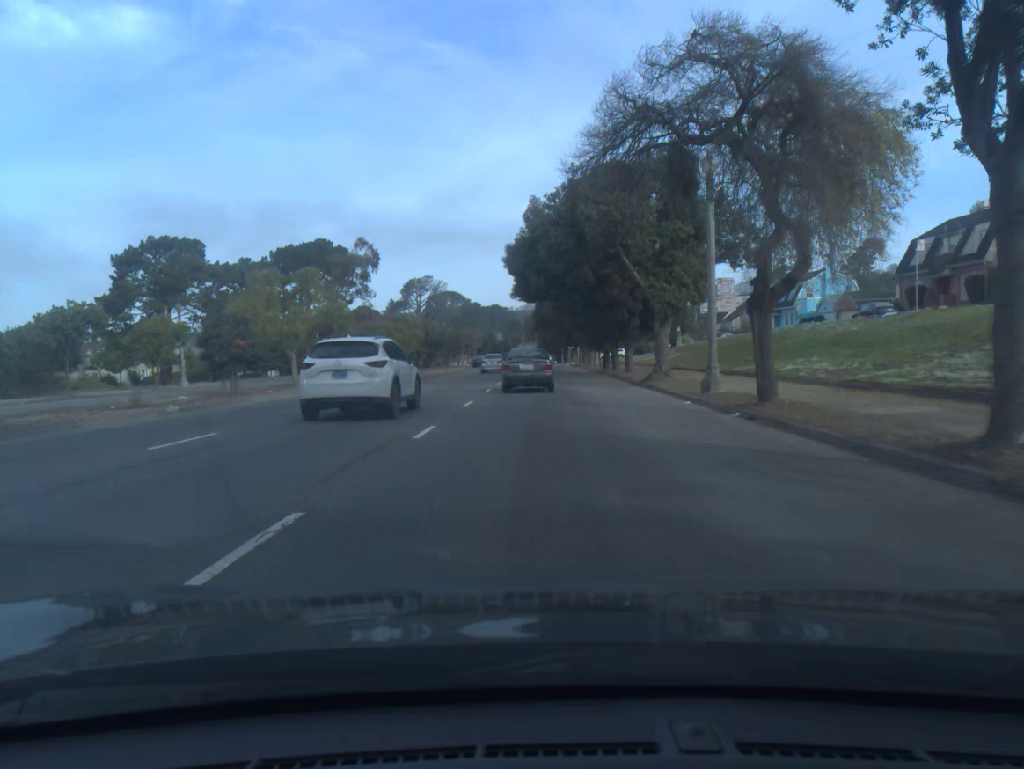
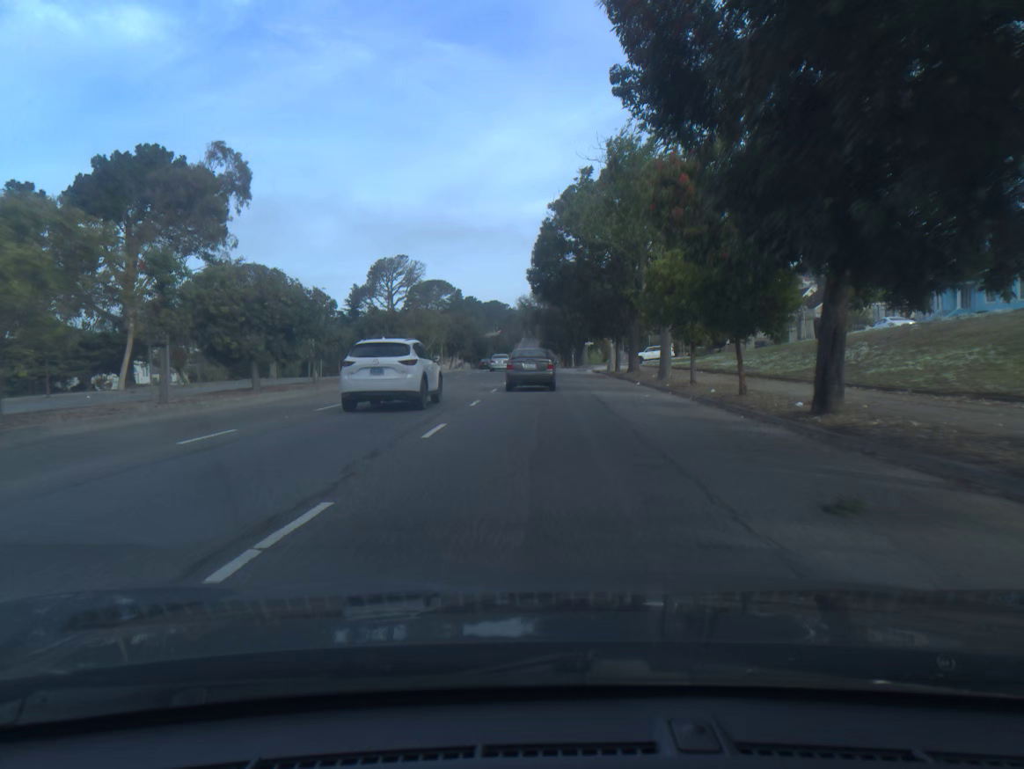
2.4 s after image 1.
(0.0, +43.2) m; 0°
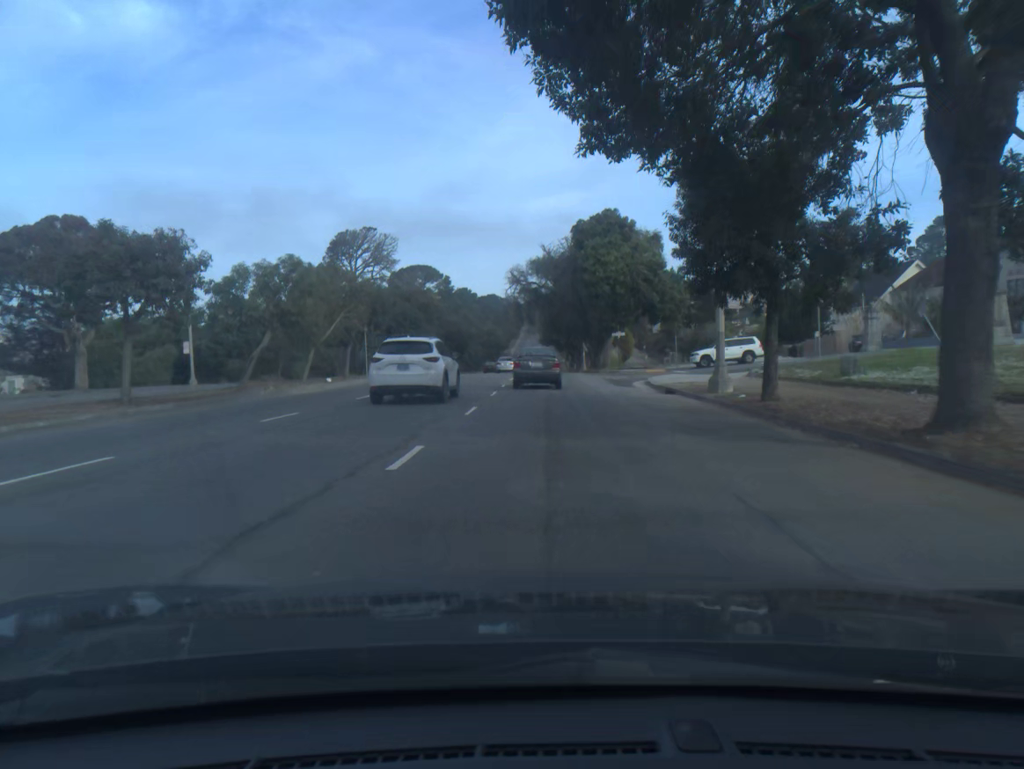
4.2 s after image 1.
(0.0, +33.3) m; 0°
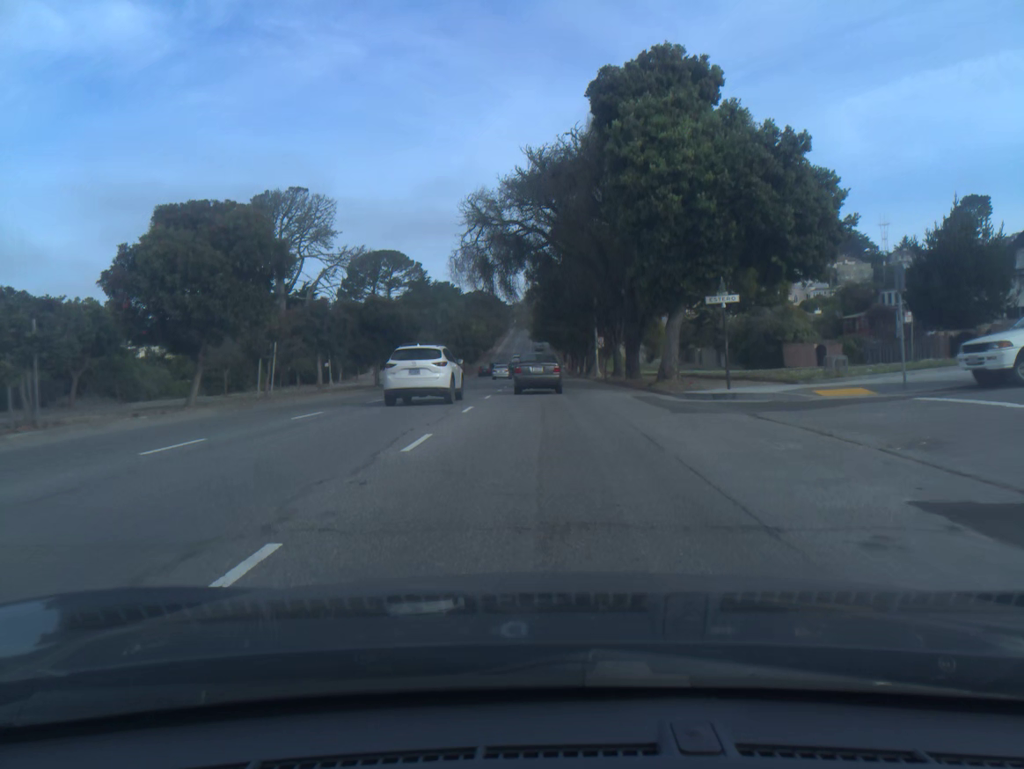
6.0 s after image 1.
(+0.2, +33.9) m; +1°
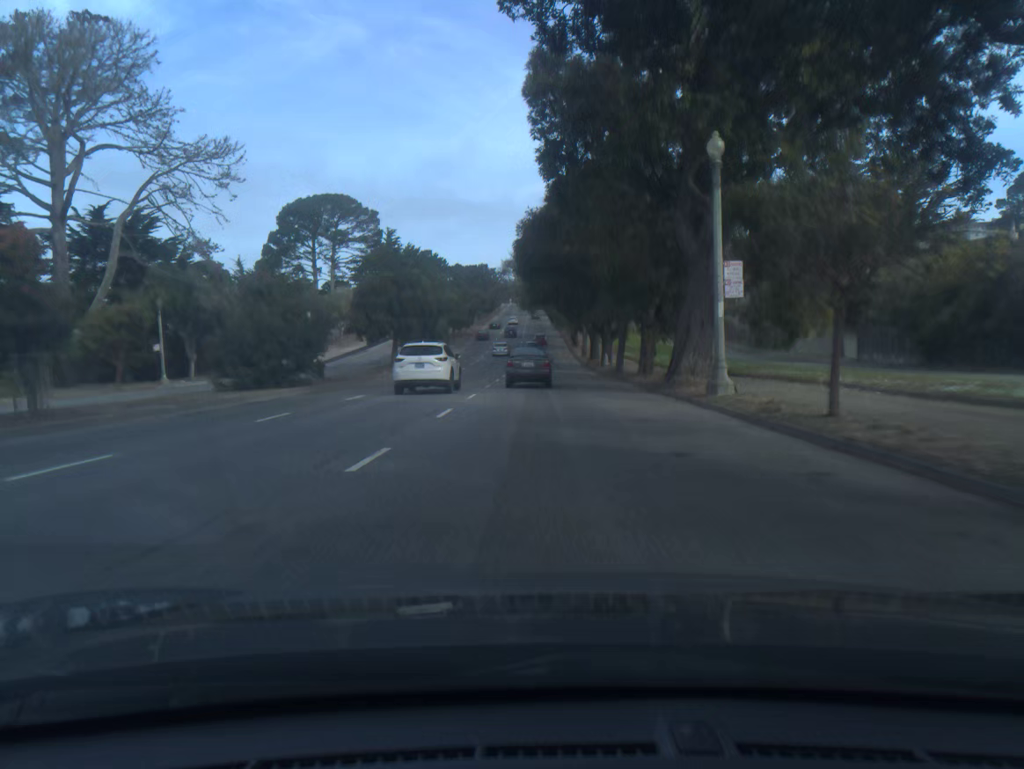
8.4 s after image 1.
(+0.1, +45.3) m; 0°
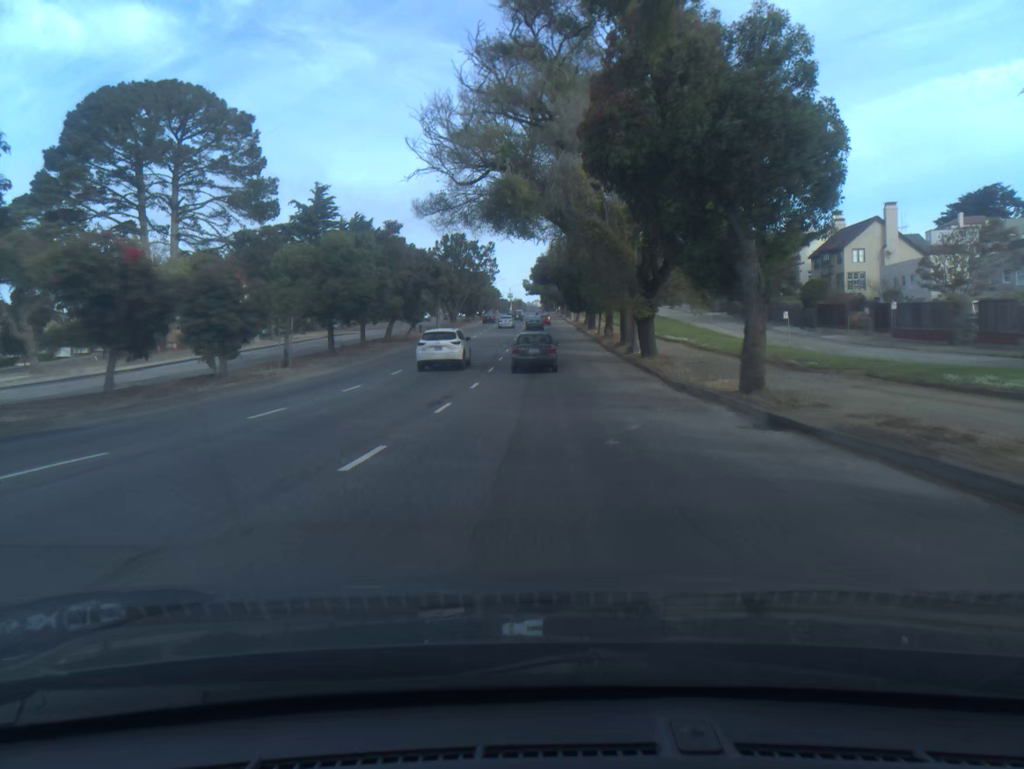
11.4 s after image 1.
(-0.1, +58.2) m; 0°
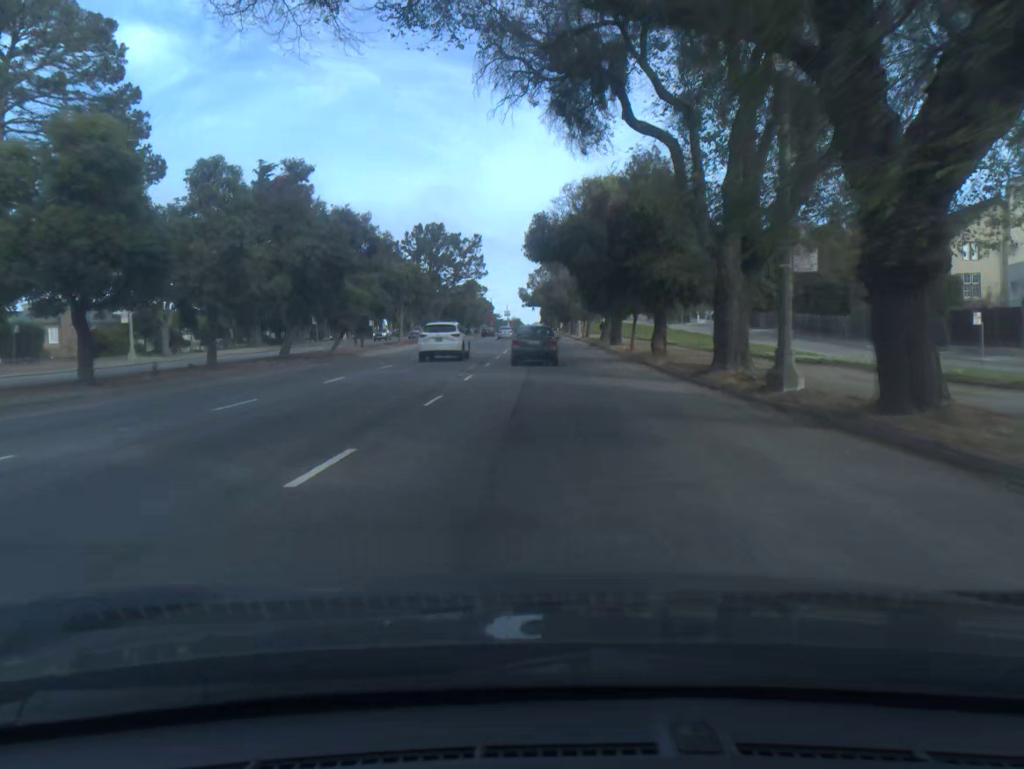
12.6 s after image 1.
(0.0, +23.4) m; 0°
